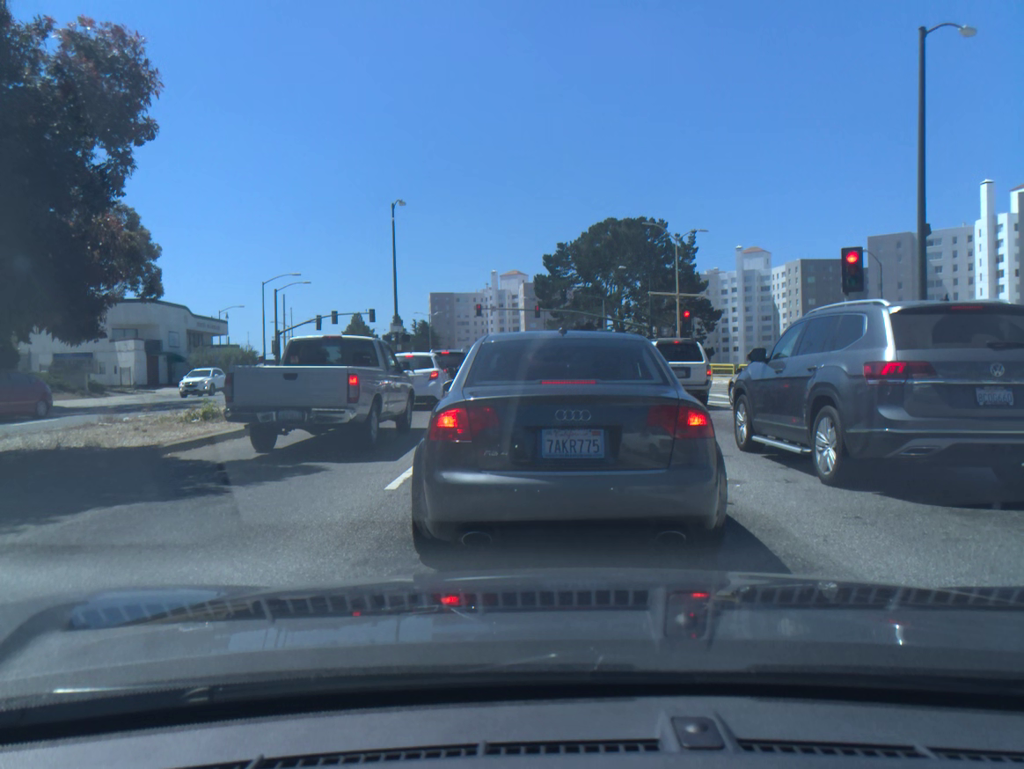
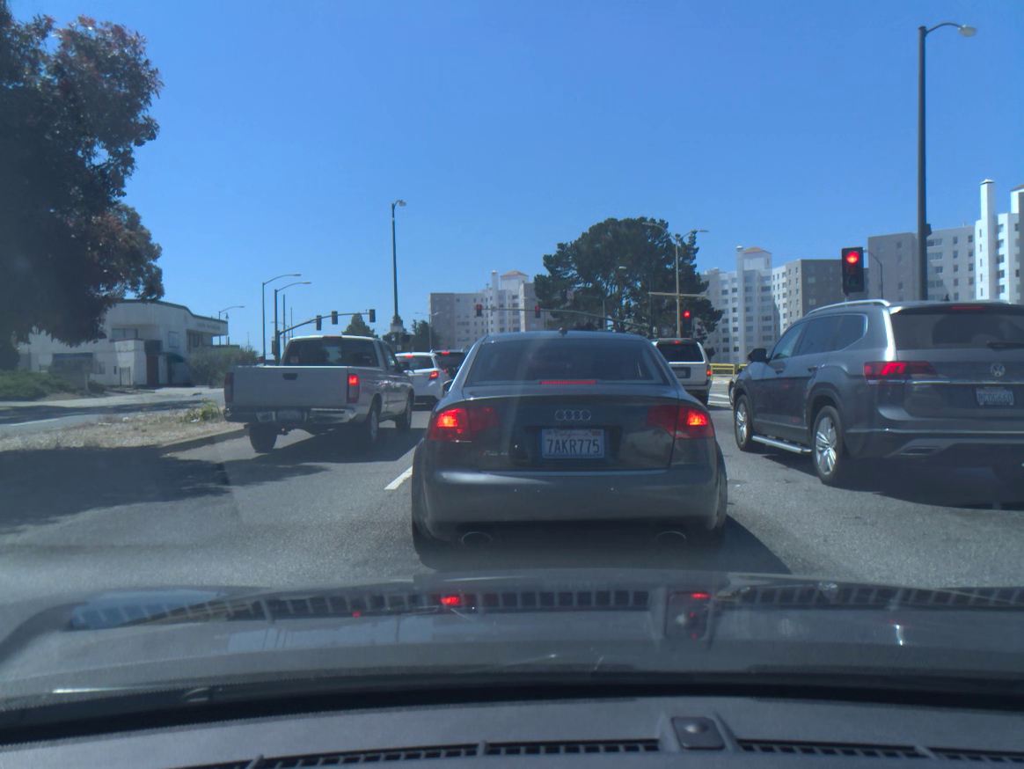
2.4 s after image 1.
(0.0, 0.0) m; 0°
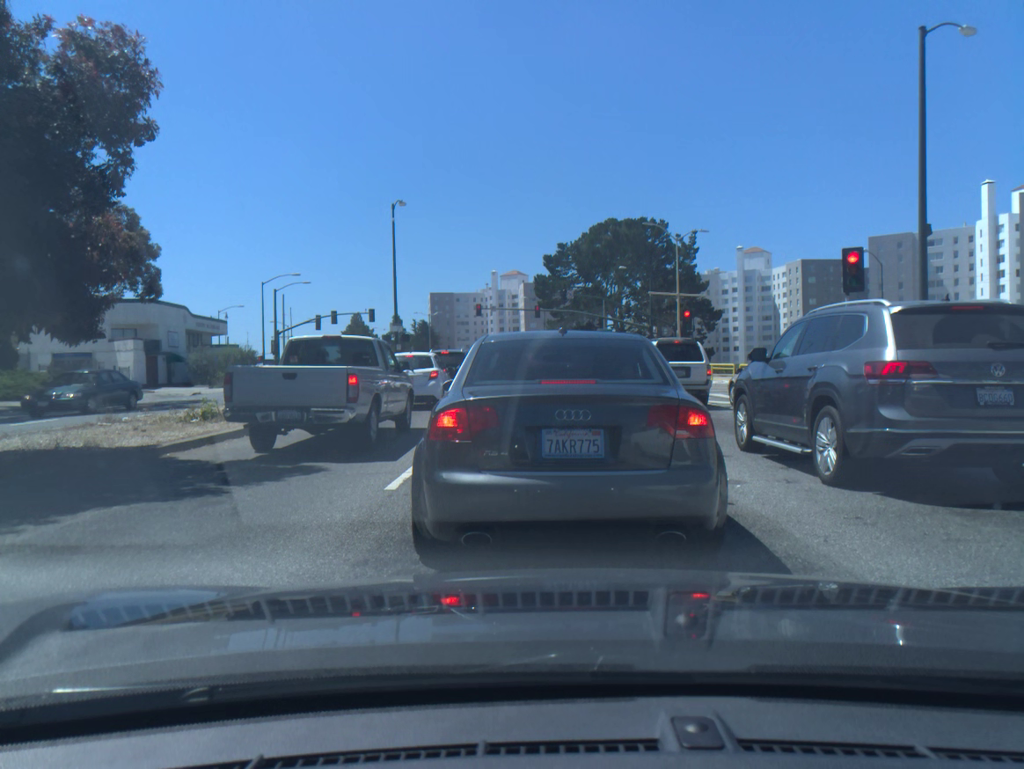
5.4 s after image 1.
(0.0, 0.0) m; 0°
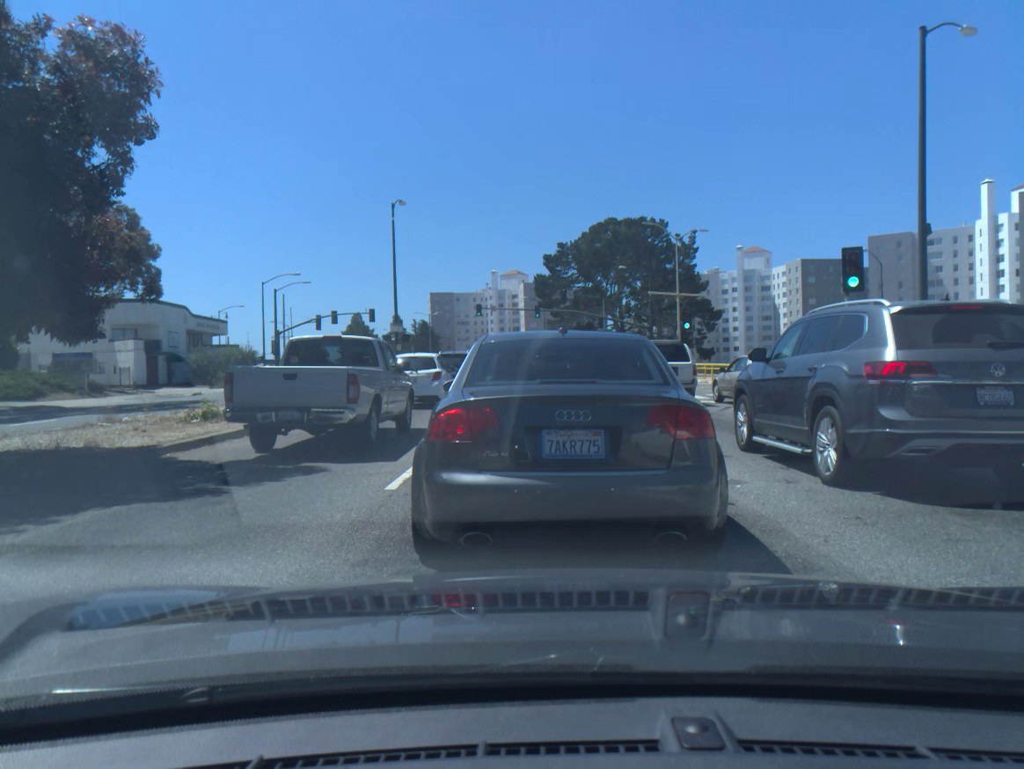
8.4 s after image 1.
(0.0, 0.0) m; 0°
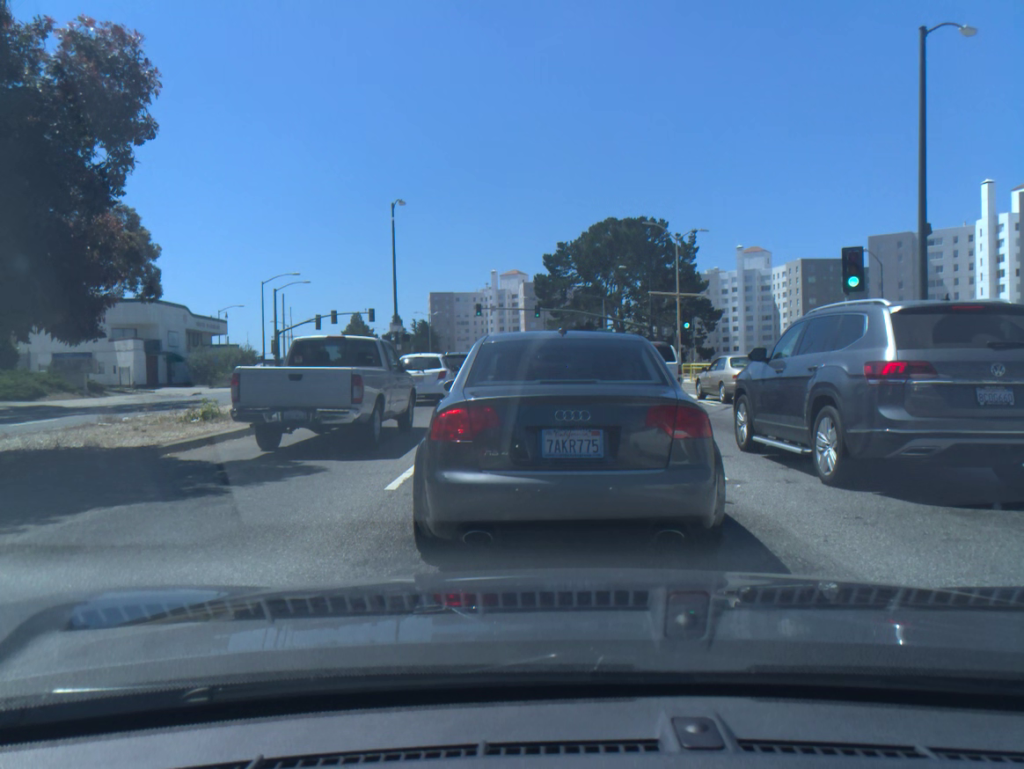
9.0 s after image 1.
(0.0, 0.0) m; 0°
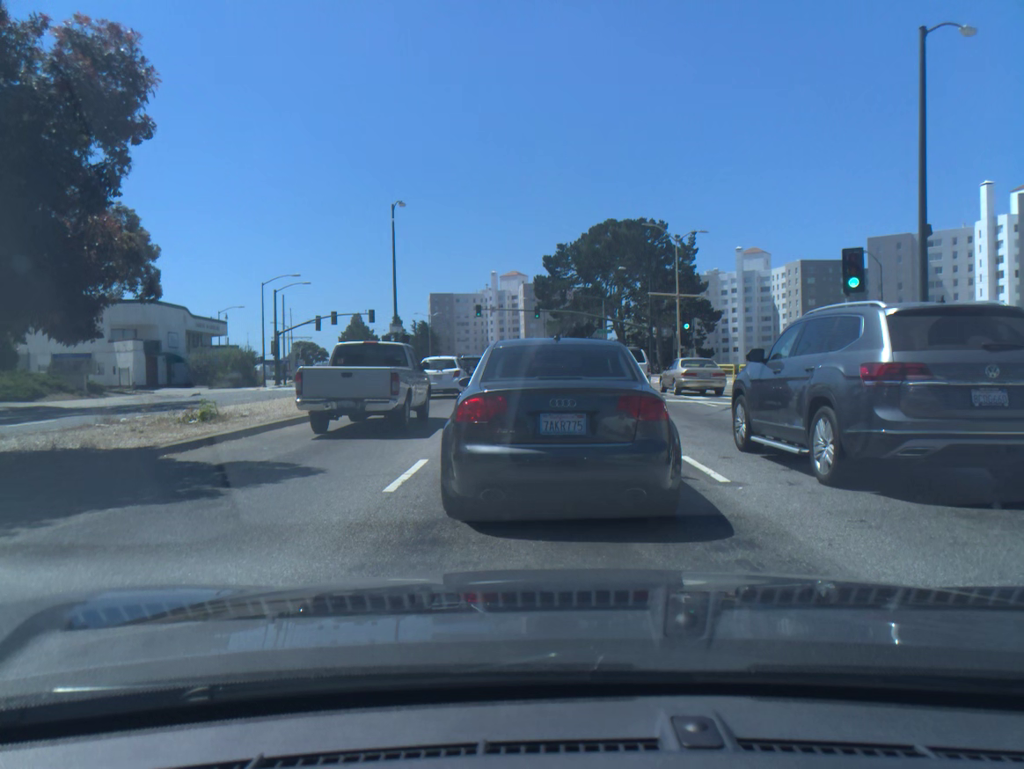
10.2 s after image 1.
(0.0, +0.1) m; 0°
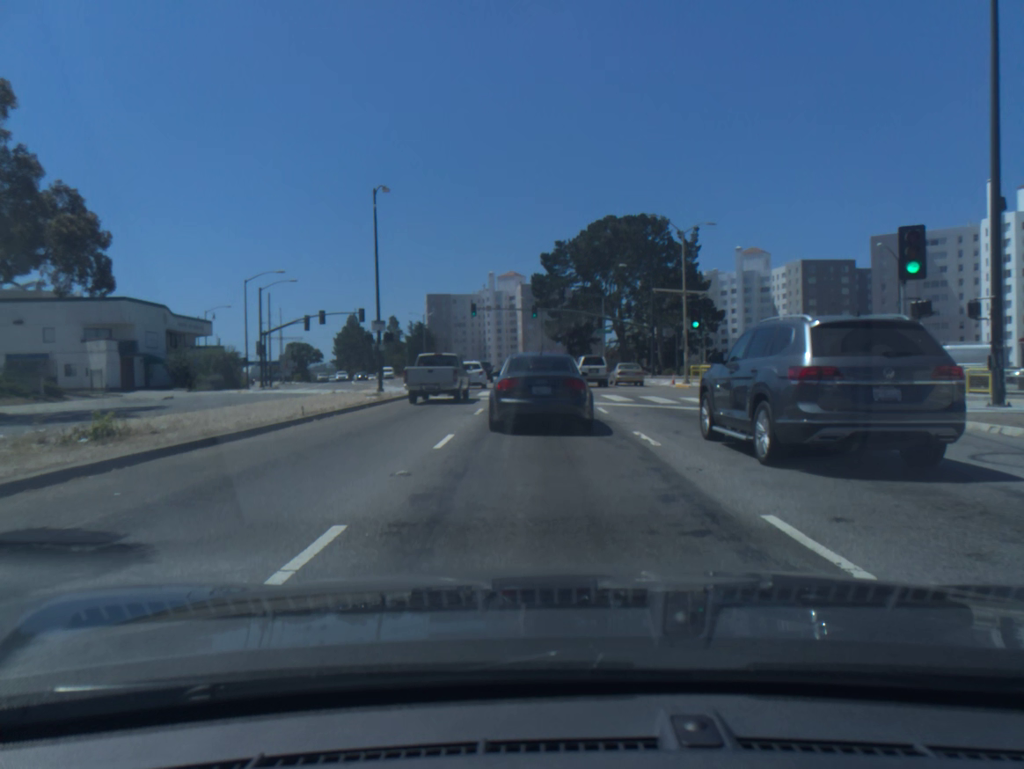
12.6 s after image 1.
(0.0, +3.8) m; 0°
